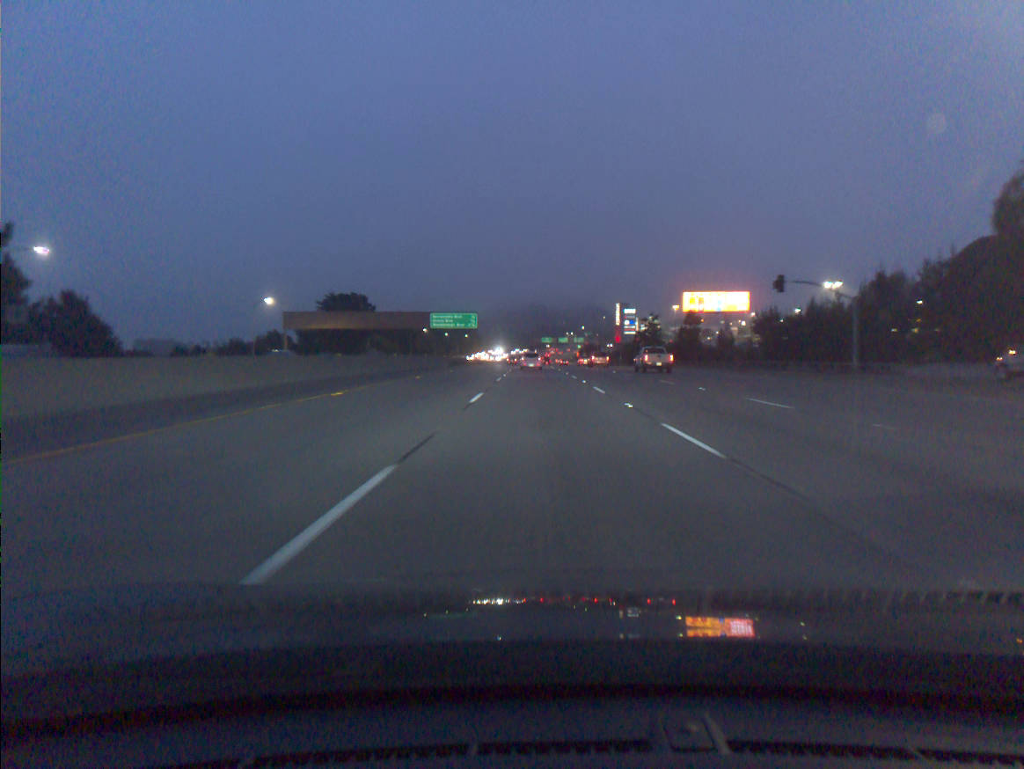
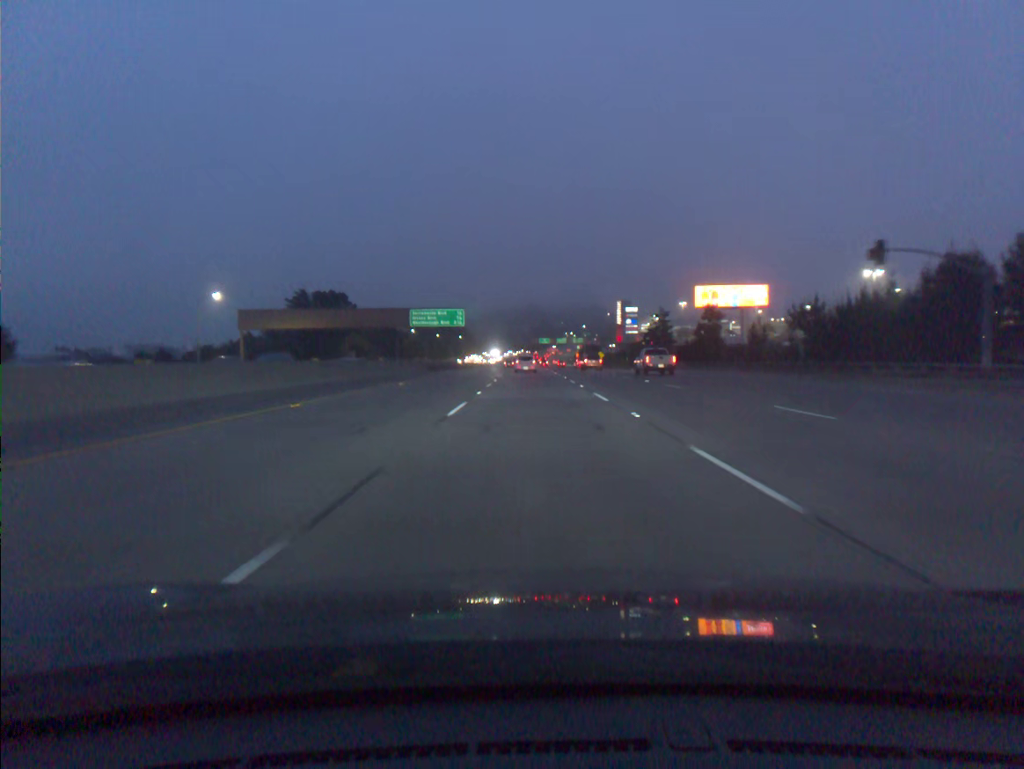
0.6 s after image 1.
(0.0, +17.8) m; 0°
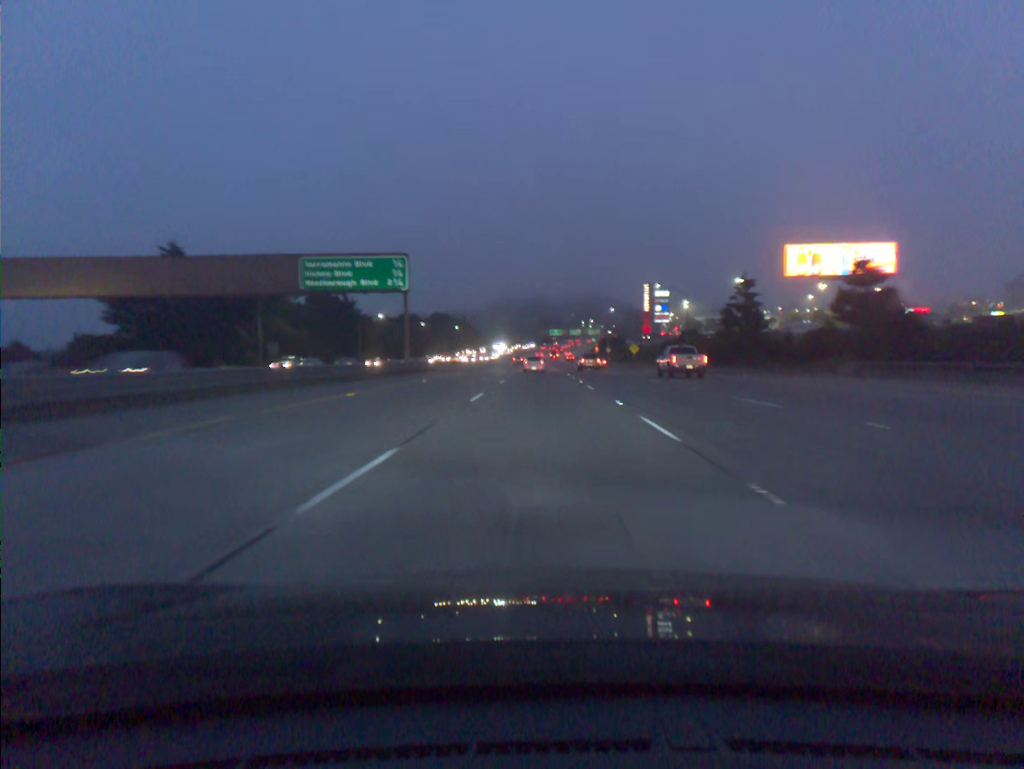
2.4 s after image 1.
(-0.3, +53.4) m; -1°
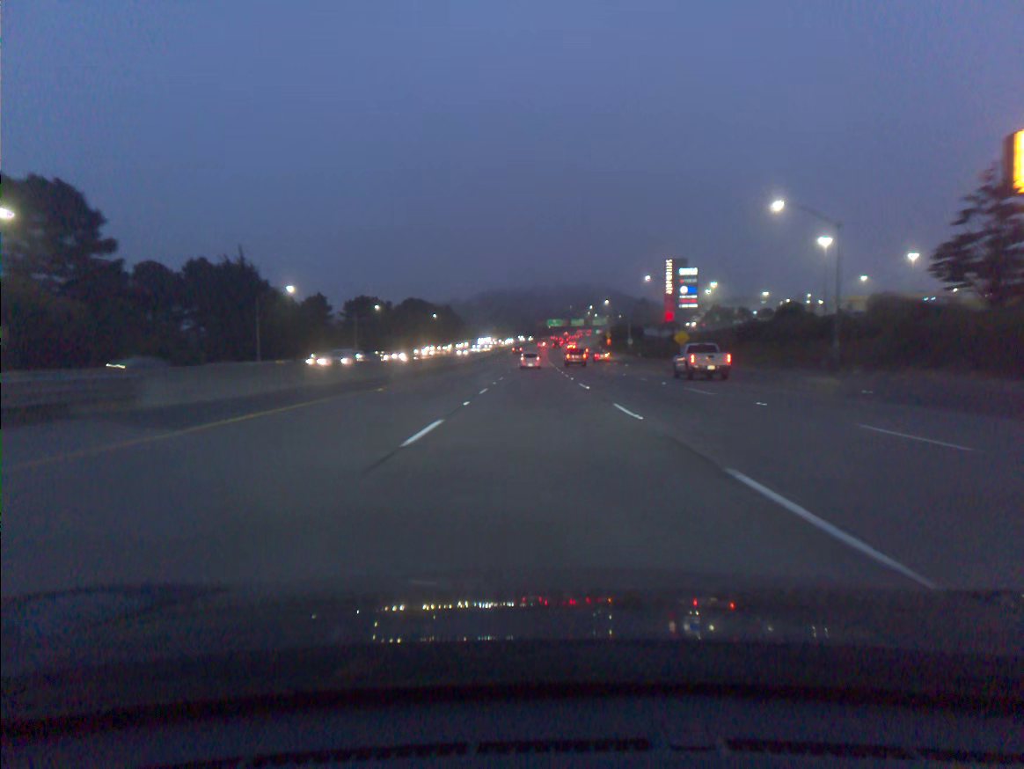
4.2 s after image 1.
(+0.1, +53.8) m; 0°
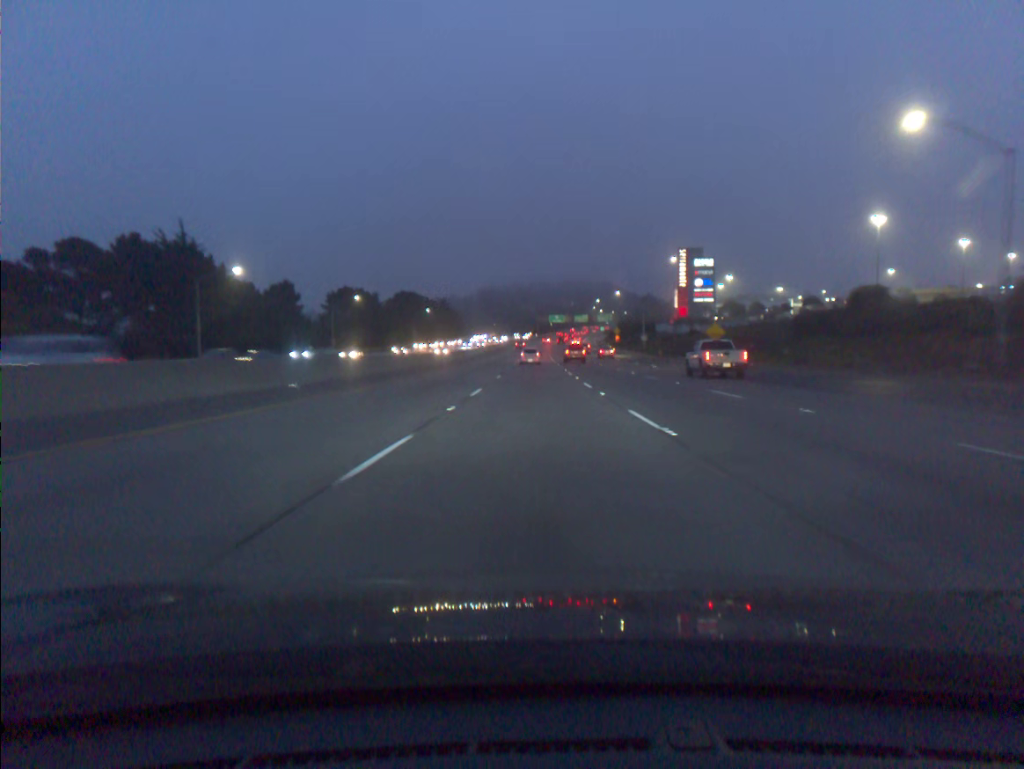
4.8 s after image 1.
(0.0, +18.1) m; 0°
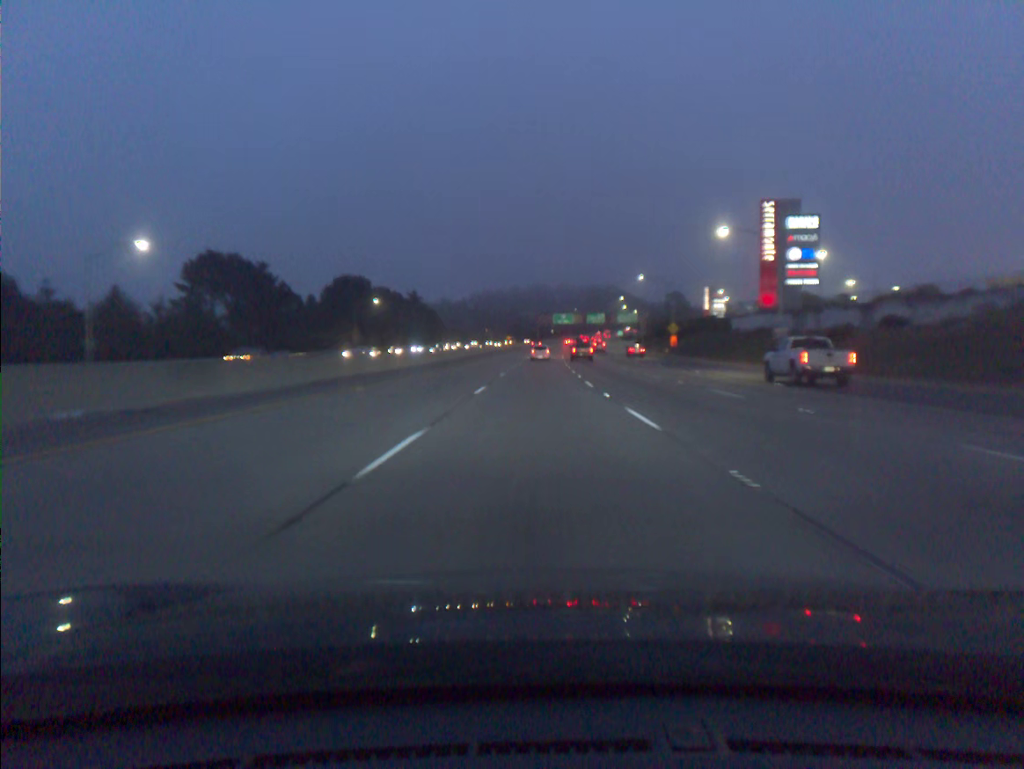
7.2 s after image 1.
(0.0, +72.7) m; 0°
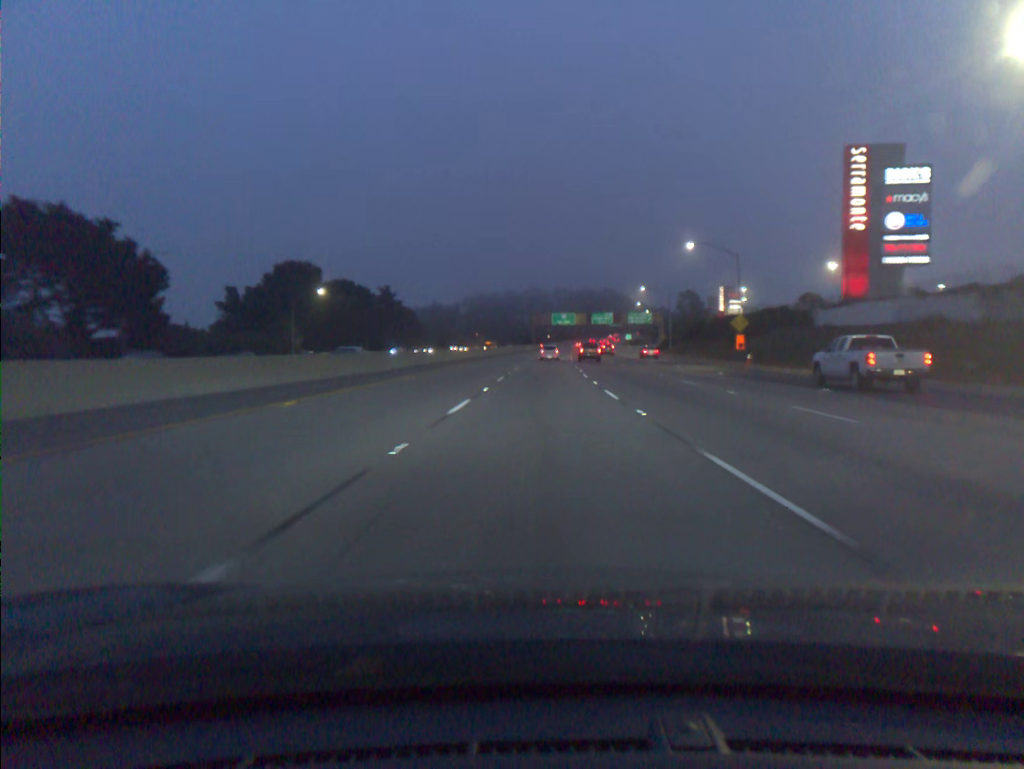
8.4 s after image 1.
(+0.1, +36.7) m; 0°
